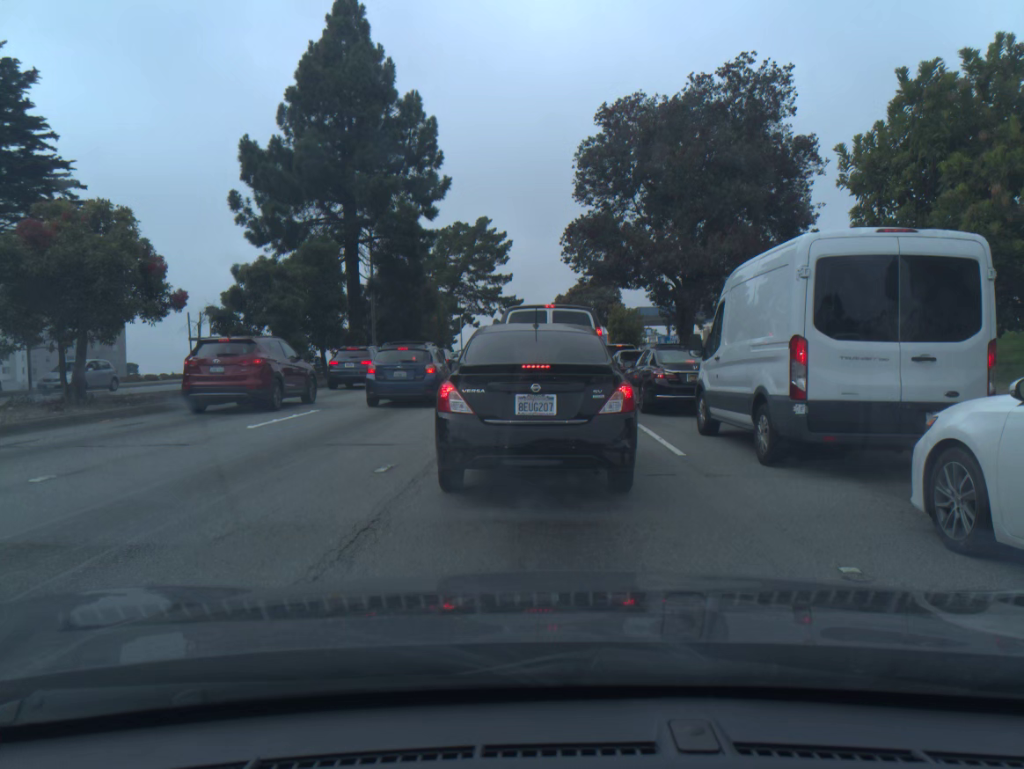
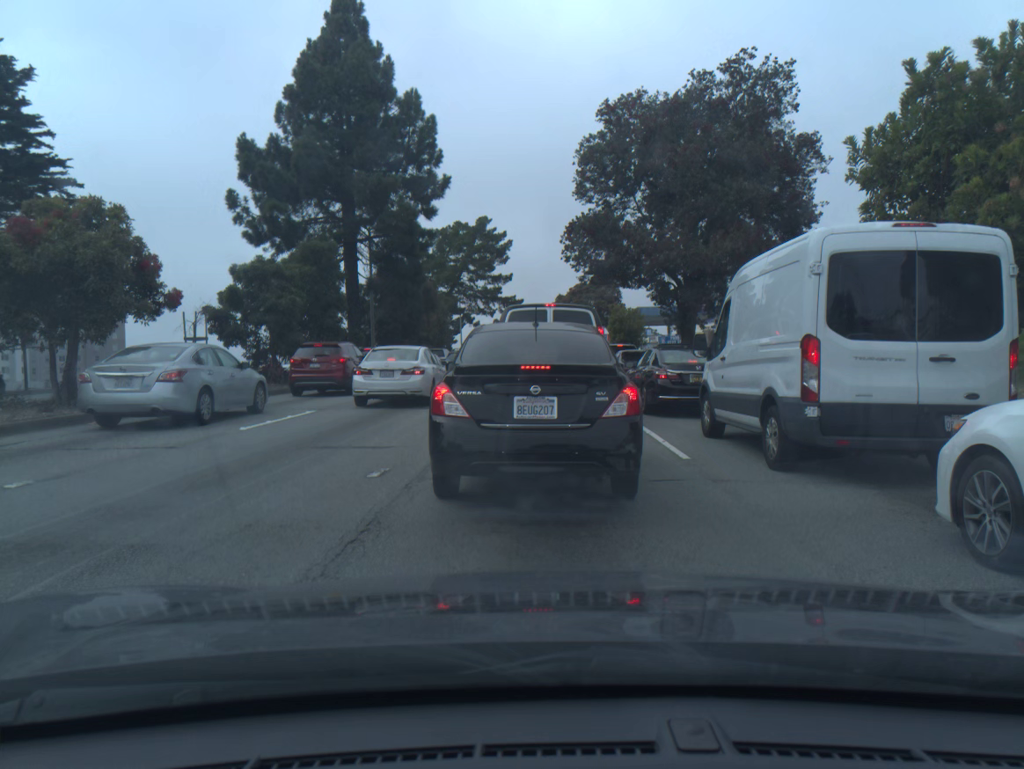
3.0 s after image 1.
(0.0, +0.3) m; 0°
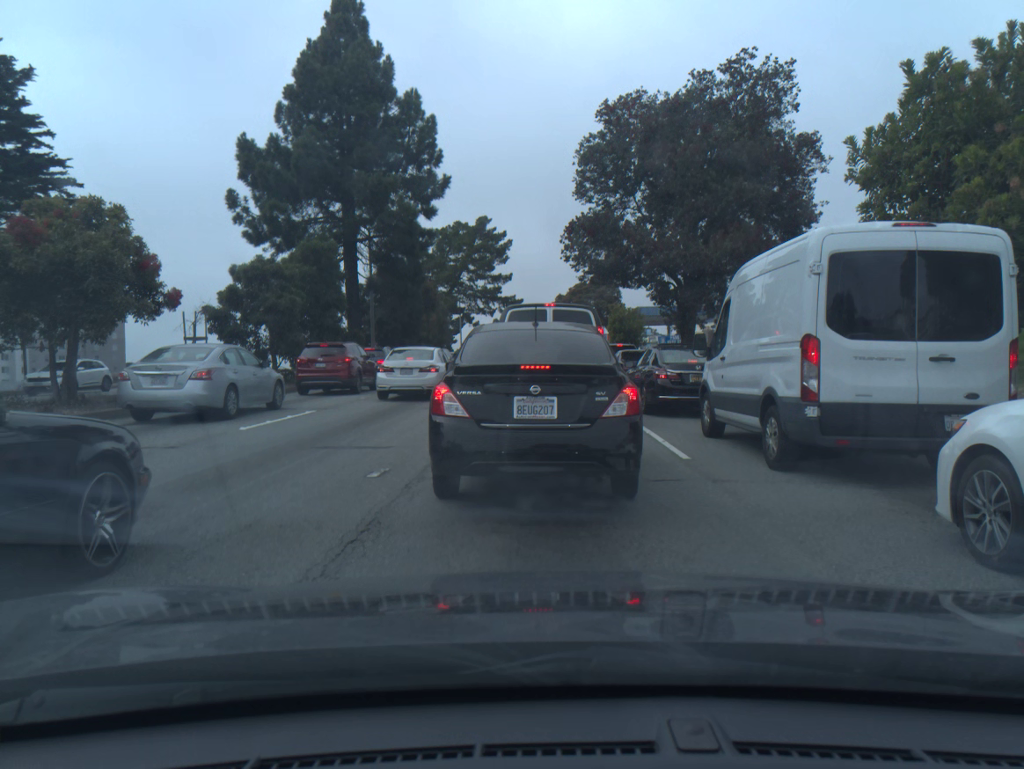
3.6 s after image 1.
(0.0, 0.0) m; 0°
